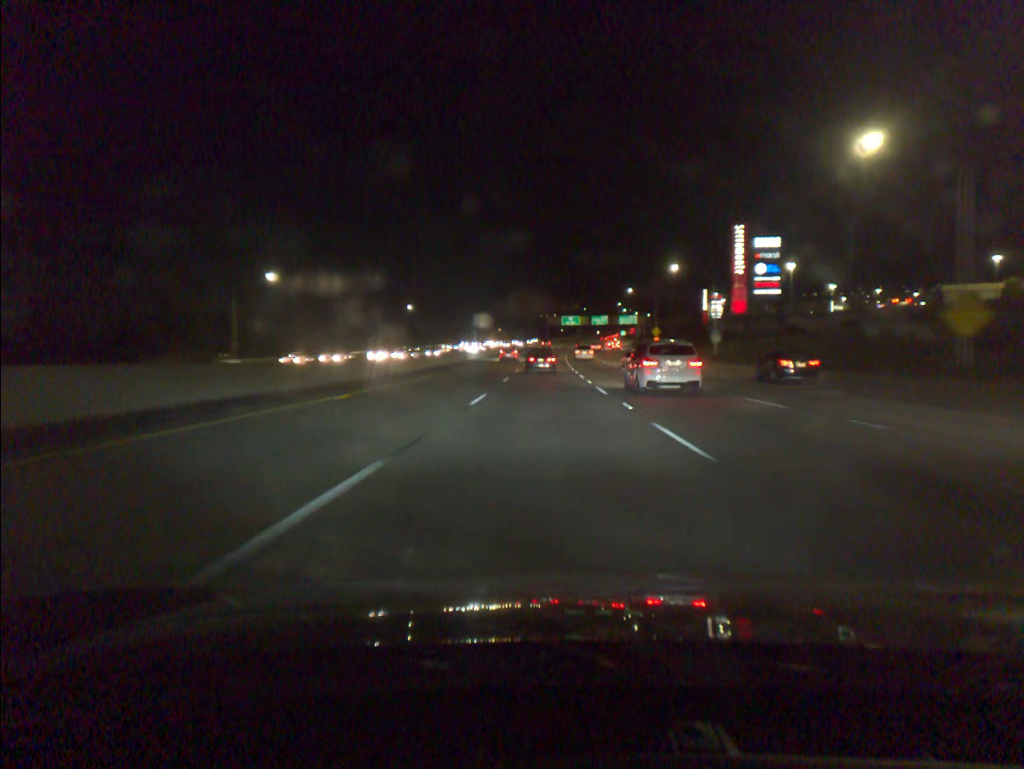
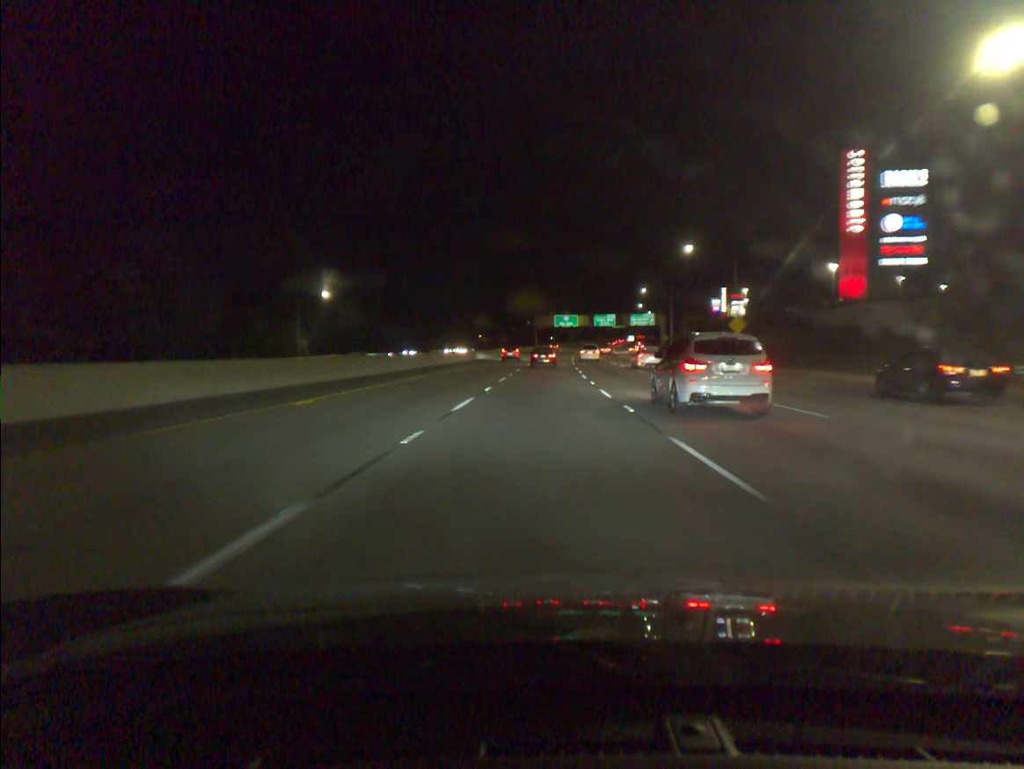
(+0.5, +61.1) m; +1°
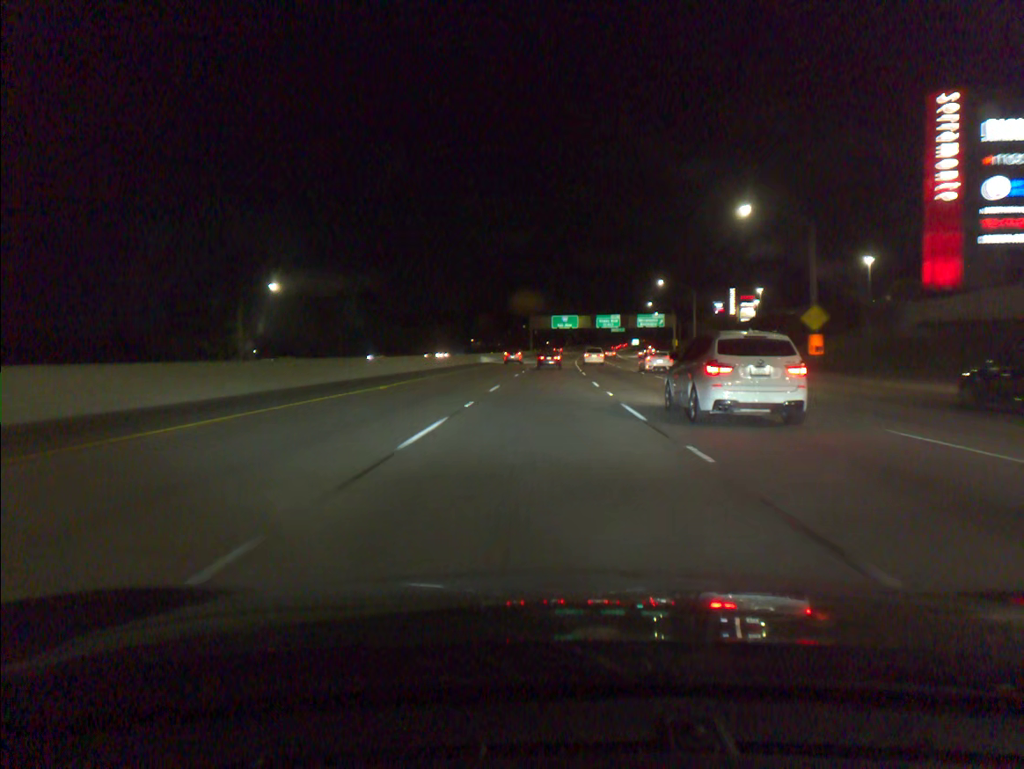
(0.0, +21.3) m; 0°
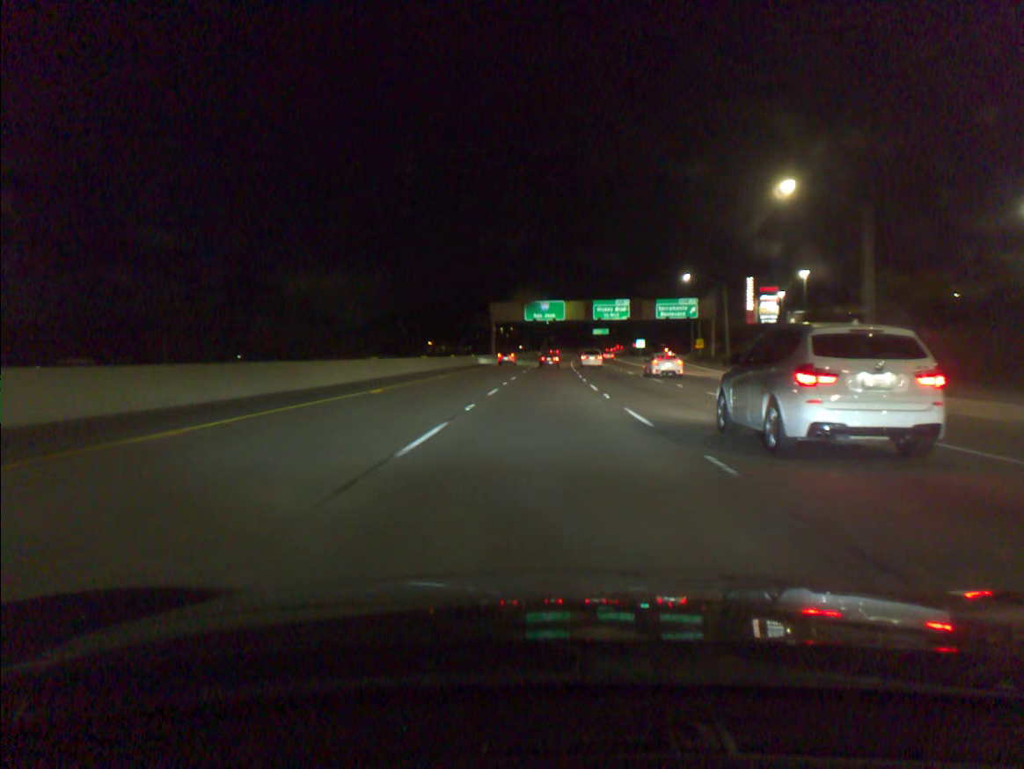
(+0.9, +59.0) m; +2°
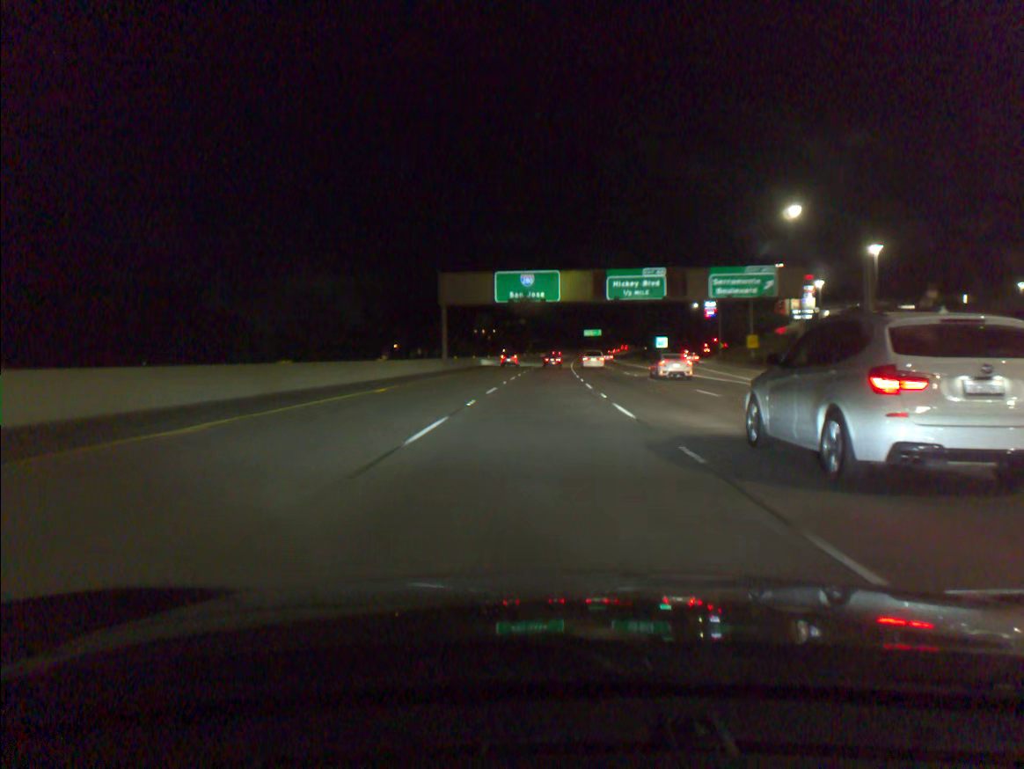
(+0.4, +42.4) m; +1°
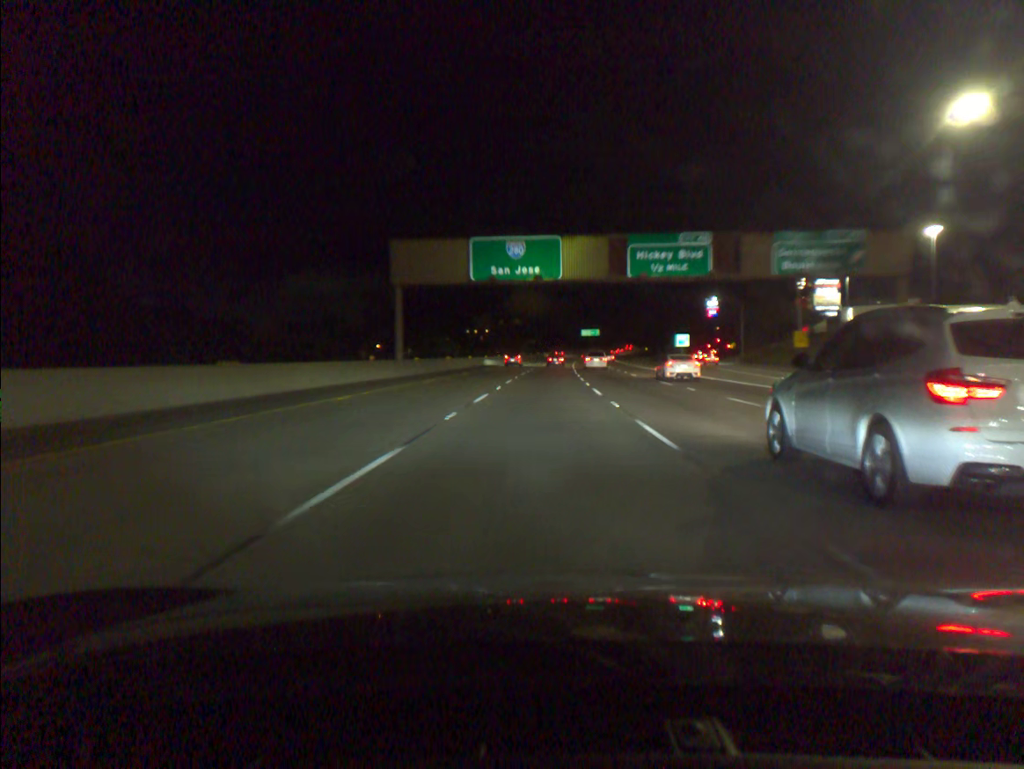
(+0.1, +19.7) m; 0°
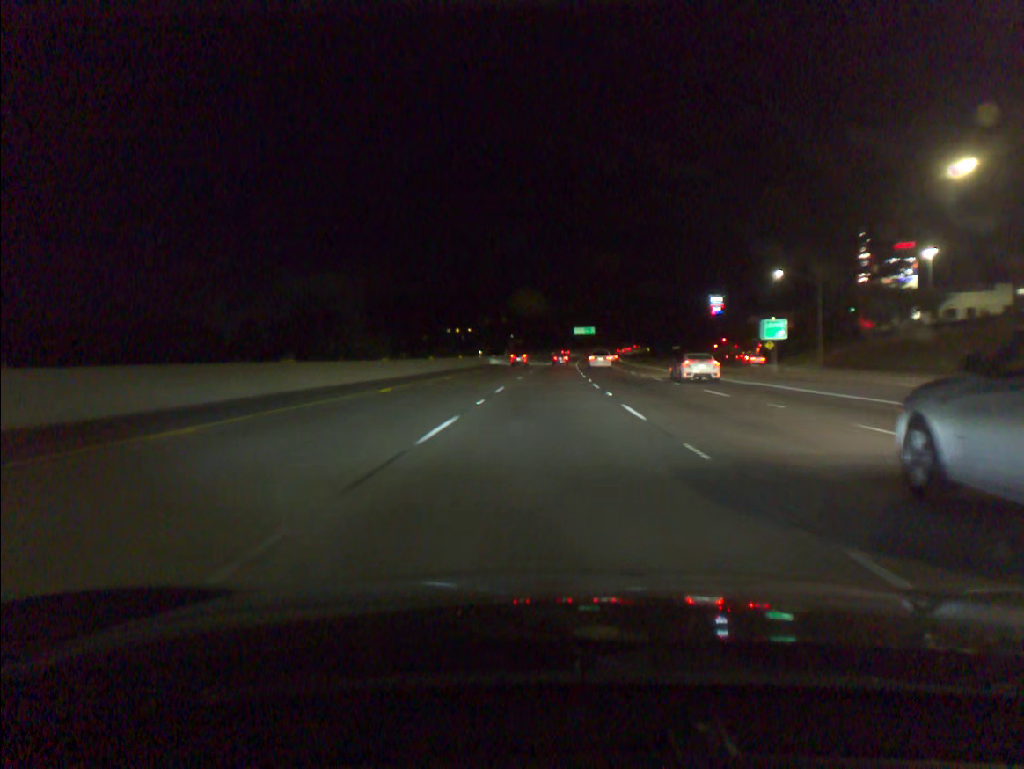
(+0.3, +39.3) m; +1°
